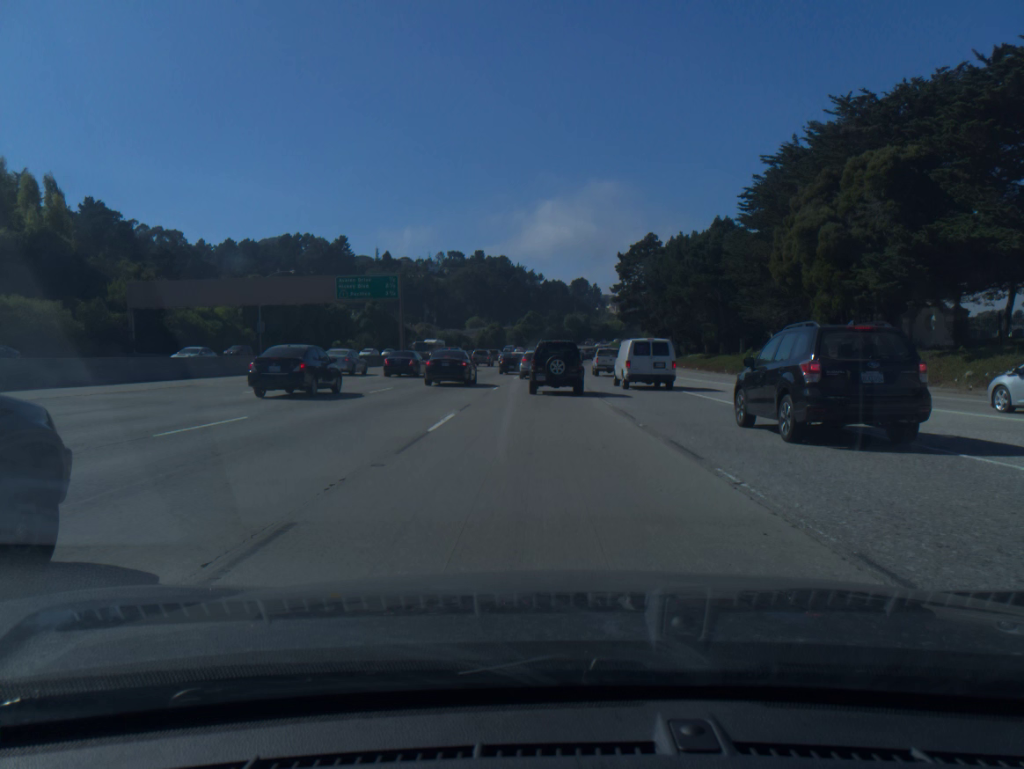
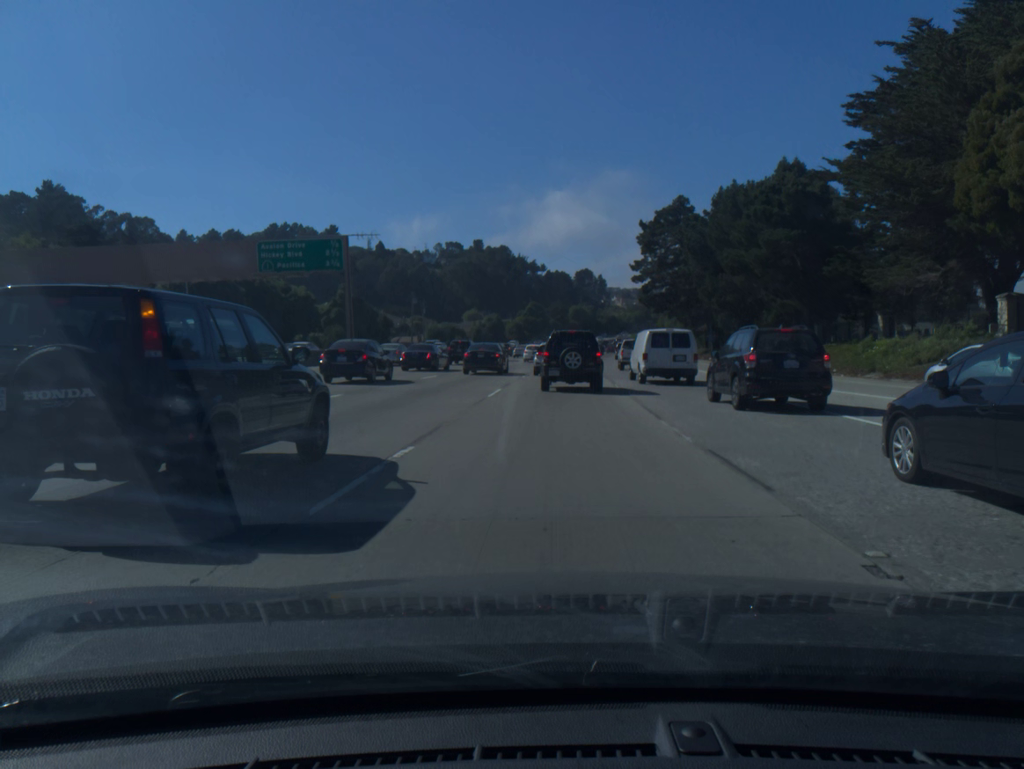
(-0.1, +23.9) m; 0°
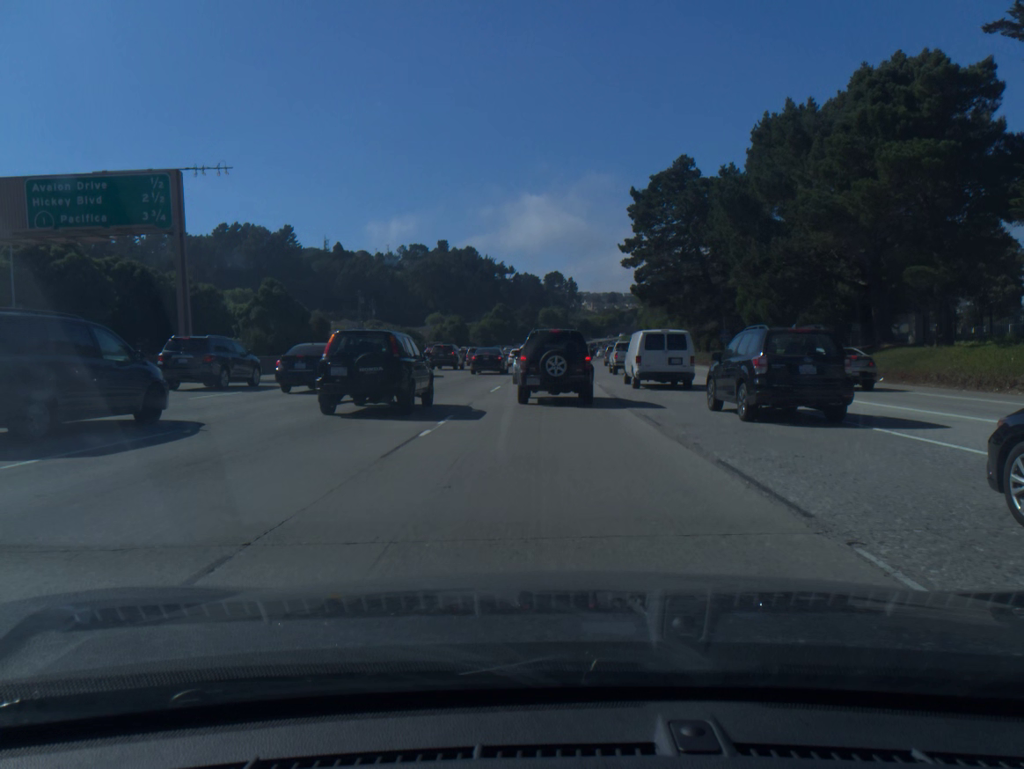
(+0.5, +23.5) m; +2°
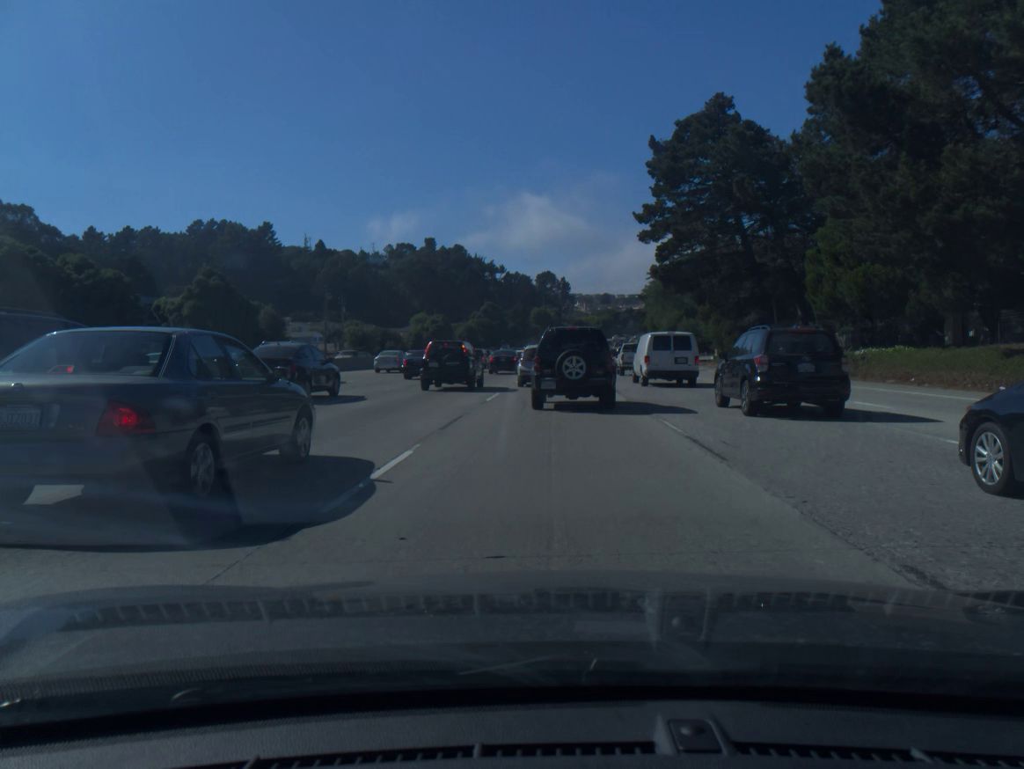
(0.0, +18.8) m; +1°
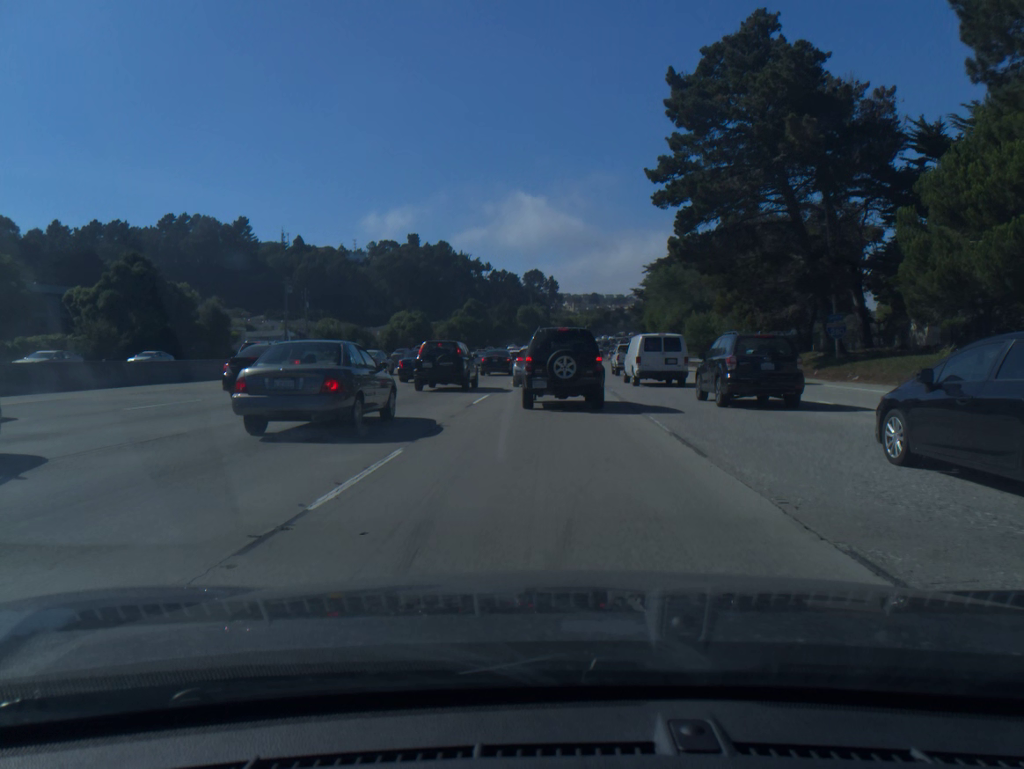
(+0.2, +14.4) m; 0°
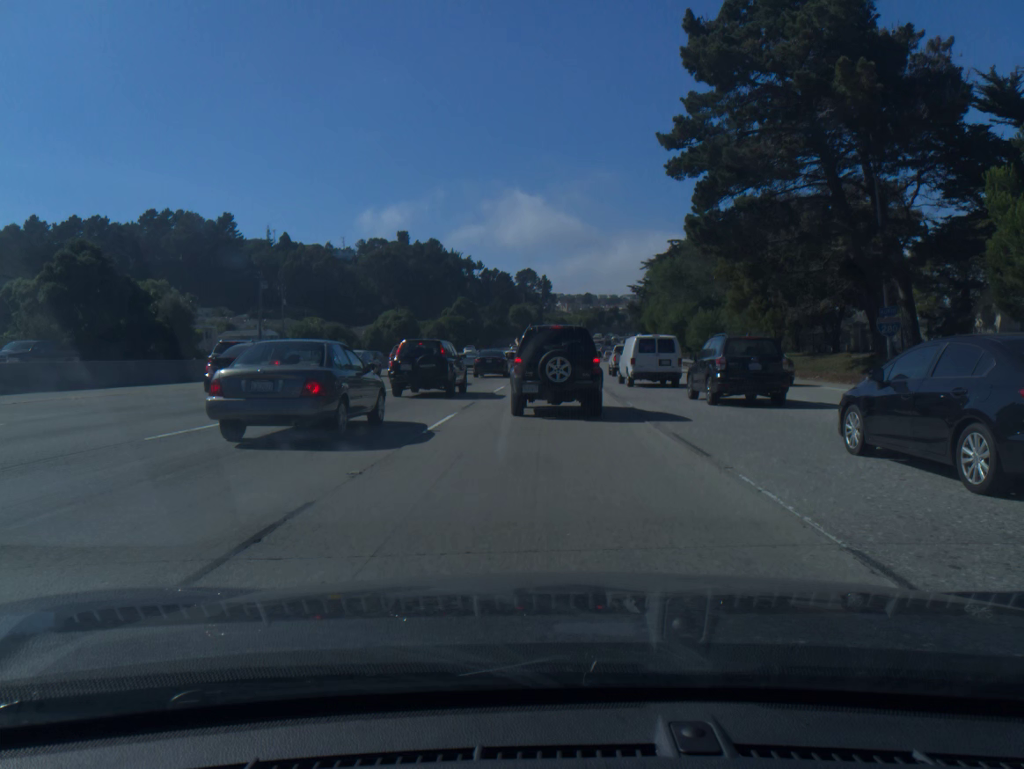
(0.0, +7.3) m; +1°
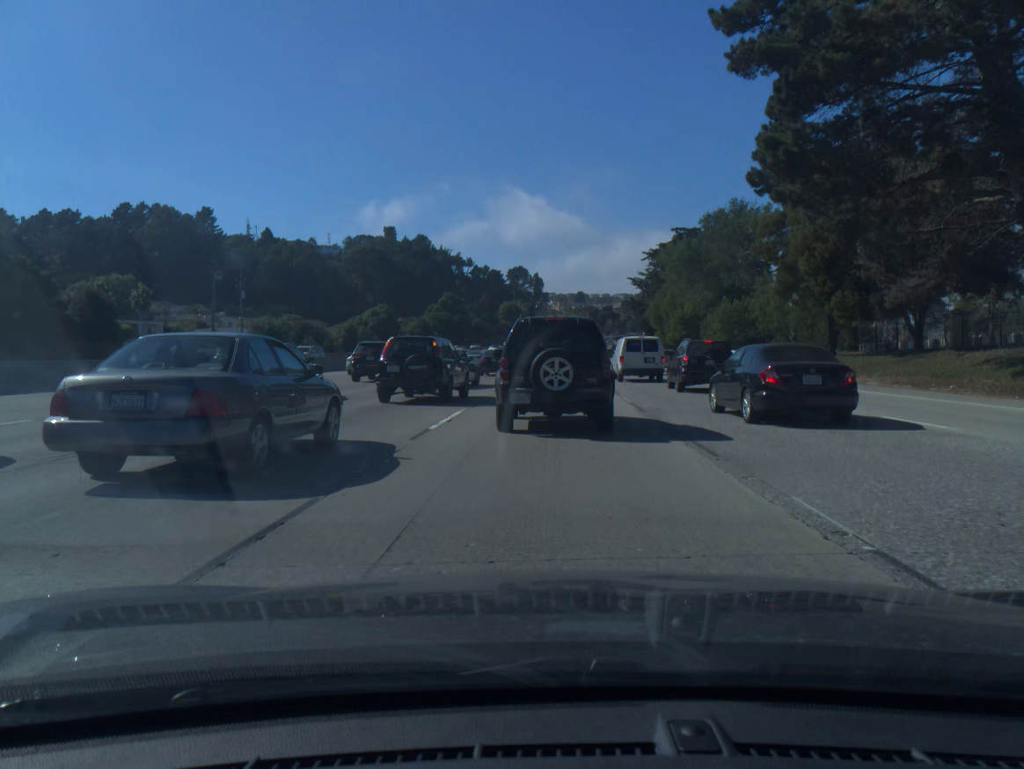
(0.0, +14.0) m; 0°
